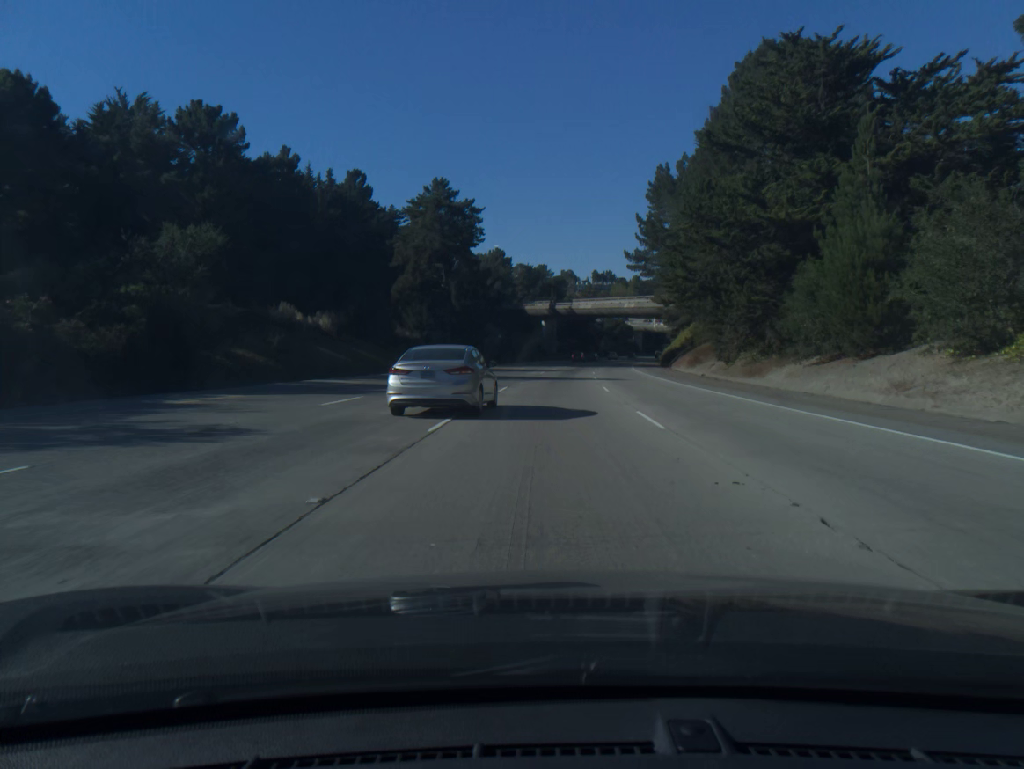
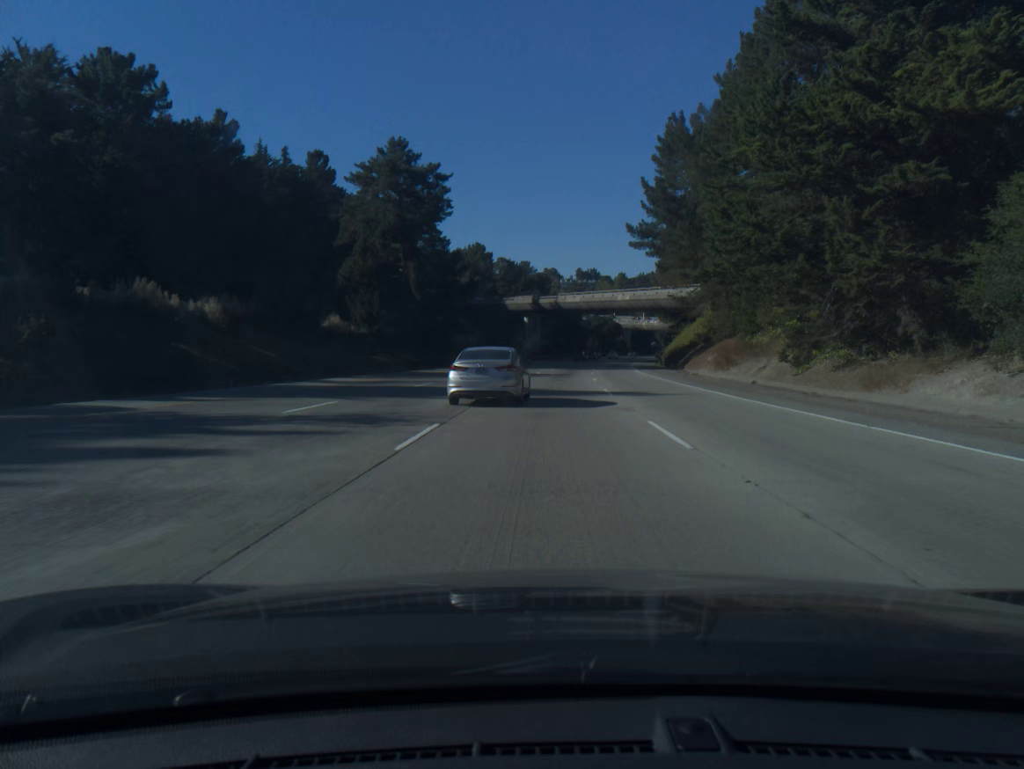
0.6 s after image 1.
(+0.2, +16.9) m; +1°
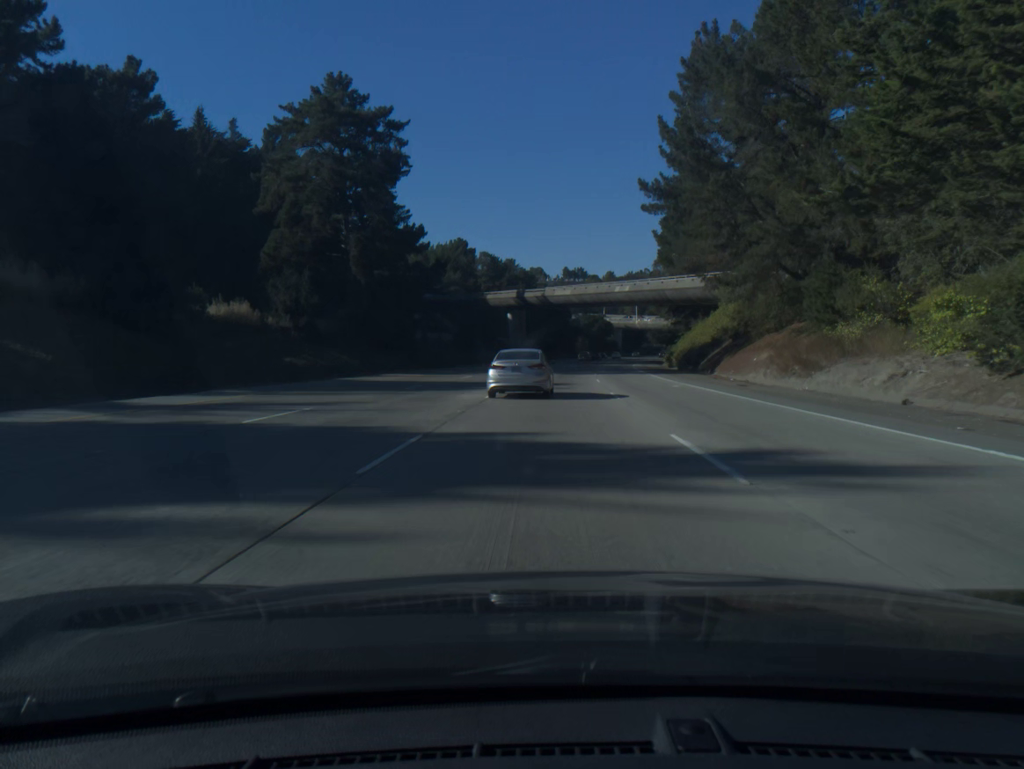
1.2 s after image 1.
(+0.2, +16.9) m; +1°
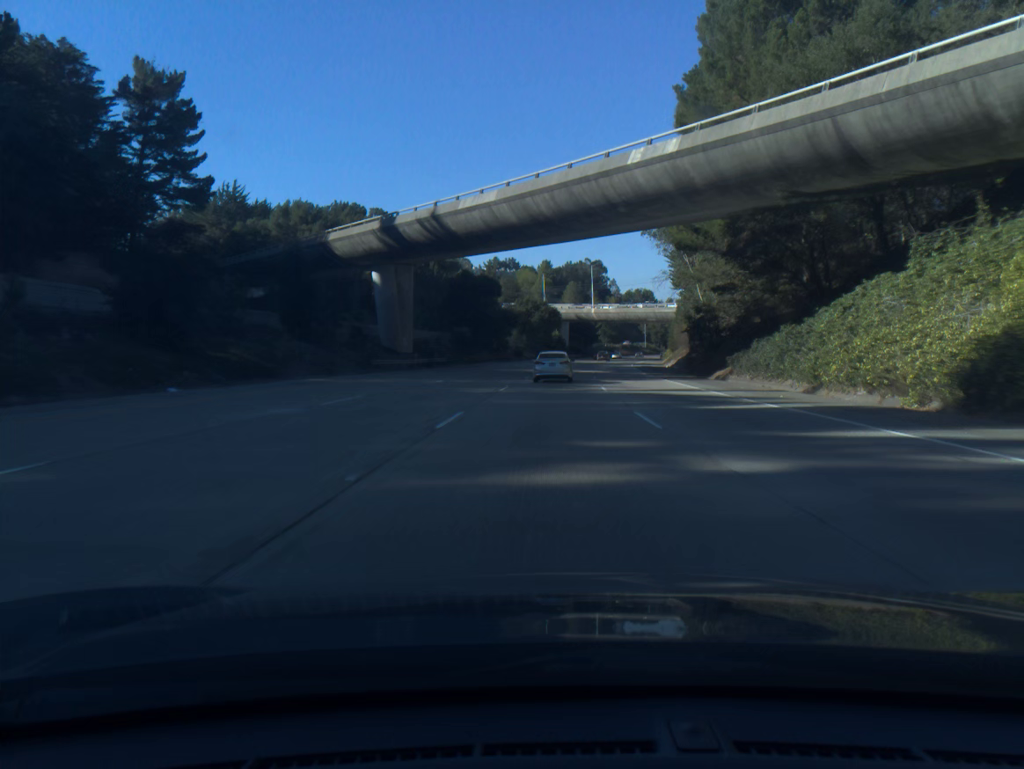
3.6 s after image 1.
(+2.8, +67.7) m; +5°
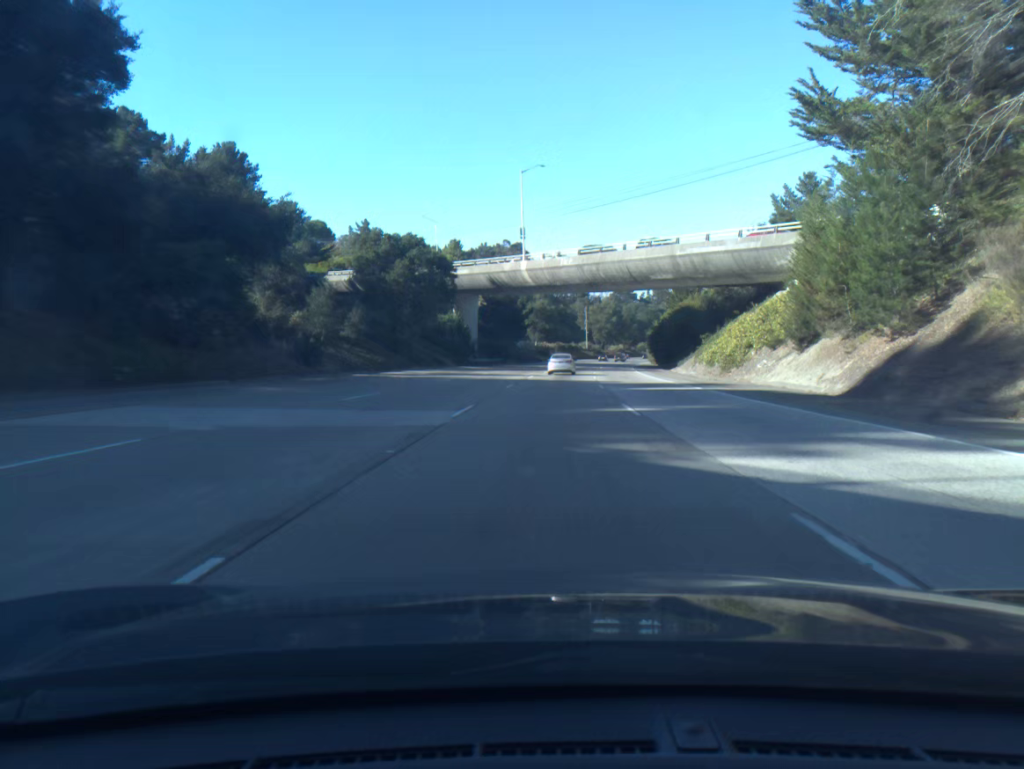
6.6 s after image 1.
(+4.1, +85.0) m; +6°
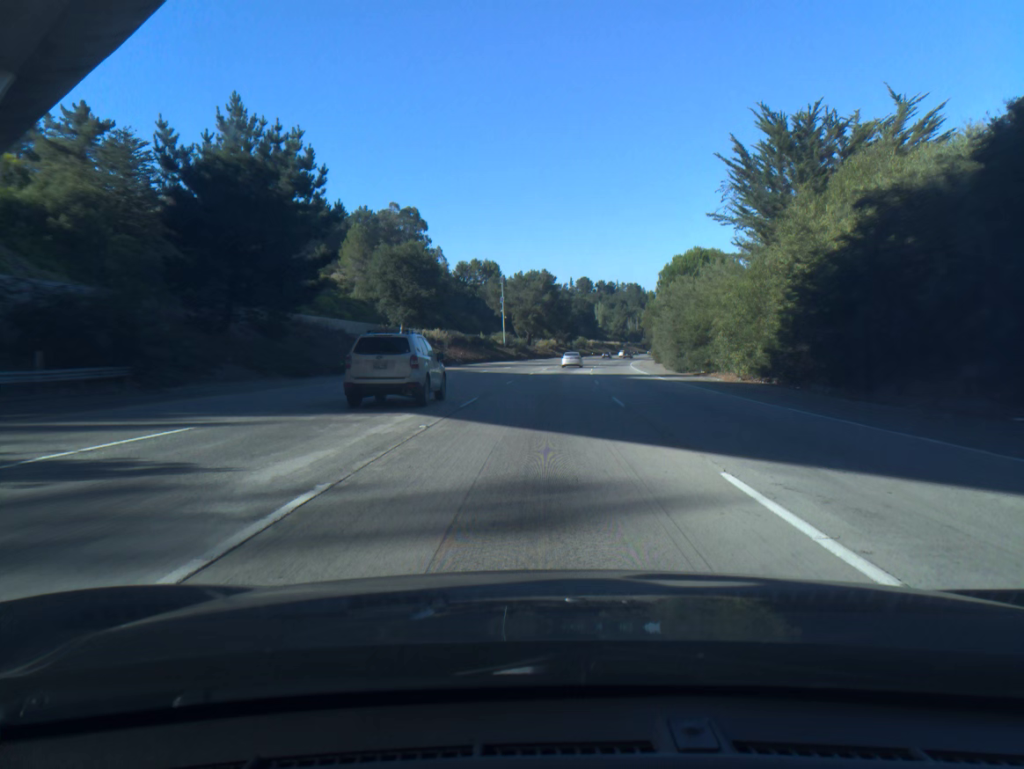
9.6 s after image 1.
(+4.6, +85.2) m; +6°
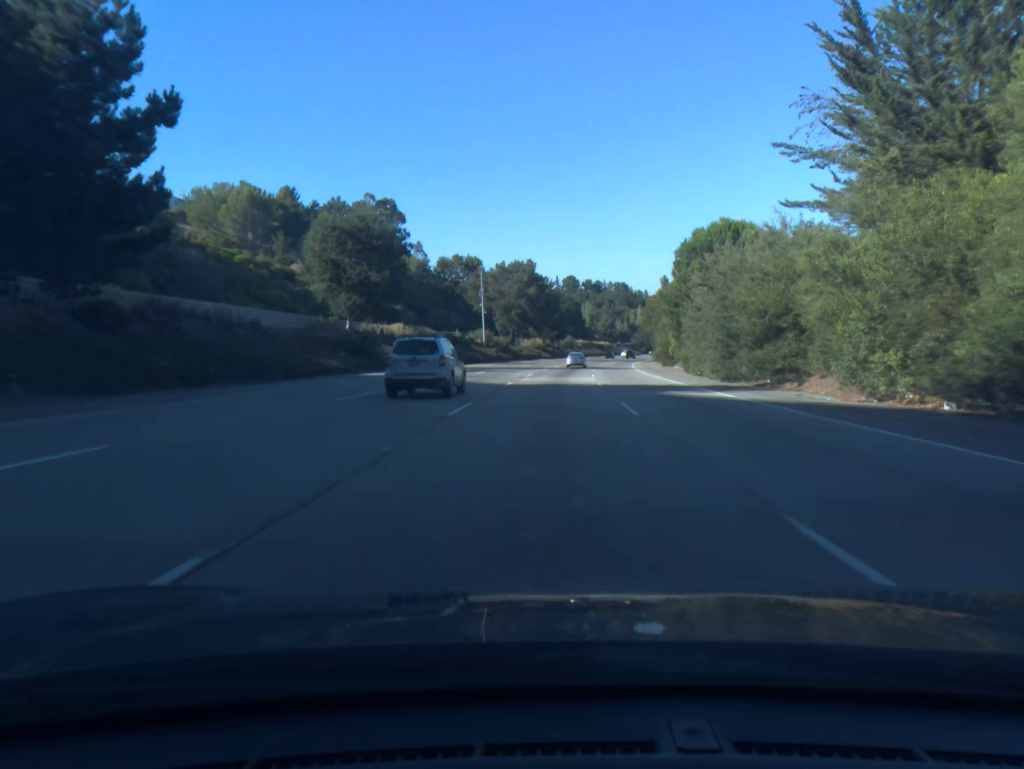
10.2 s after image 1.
(+0.2, +17.1) m; +1°
